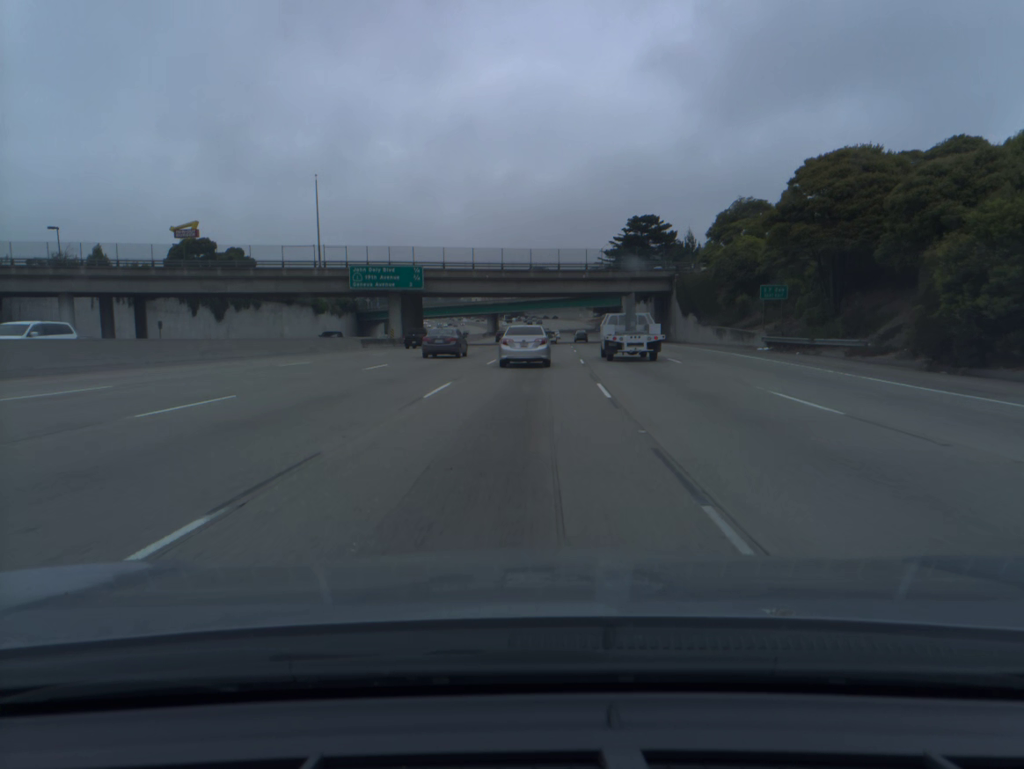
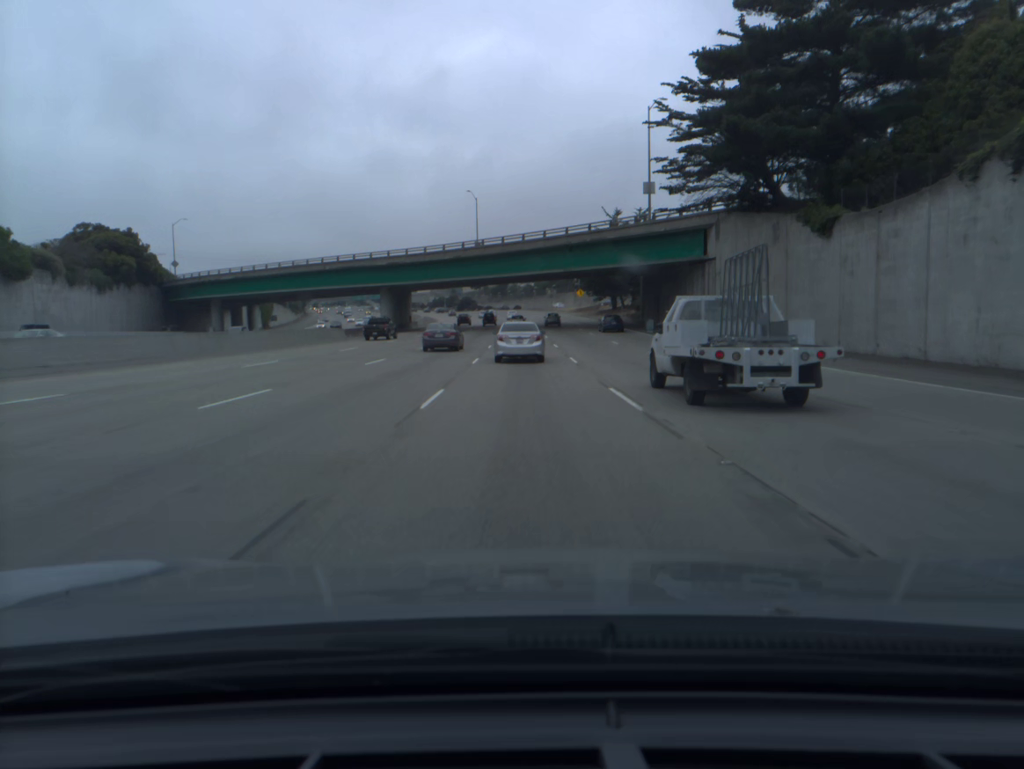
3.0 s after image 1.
(+4.2, +101.6) m; +3°
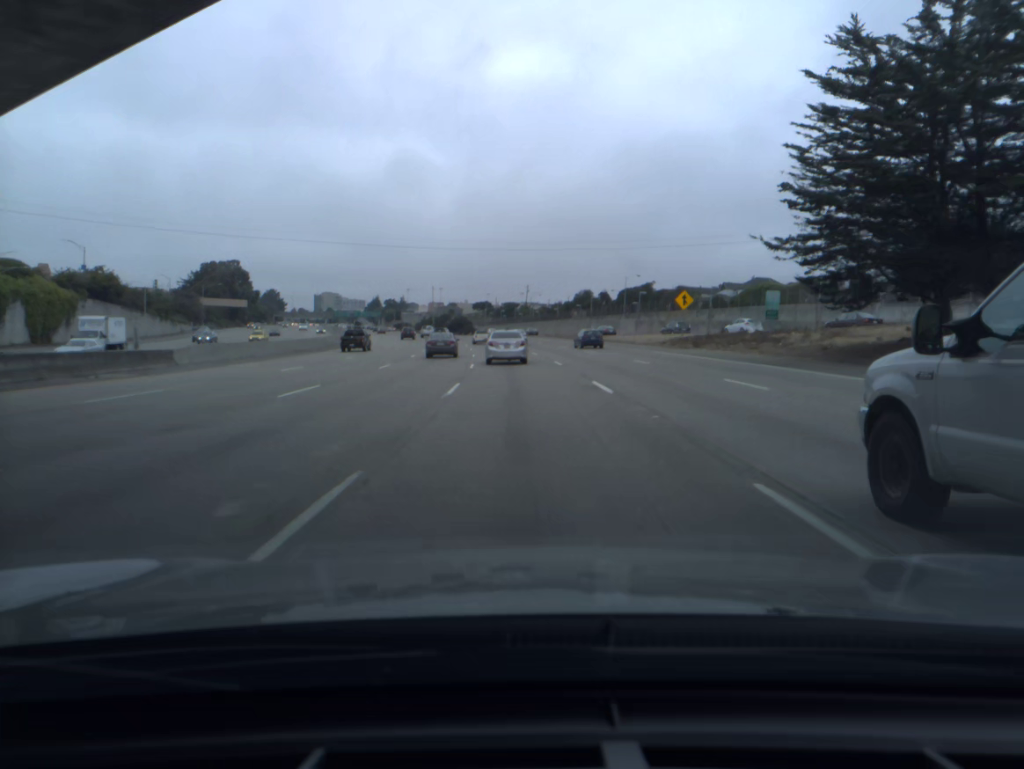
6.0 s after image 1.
(-0.6, +95.6) m; -1°
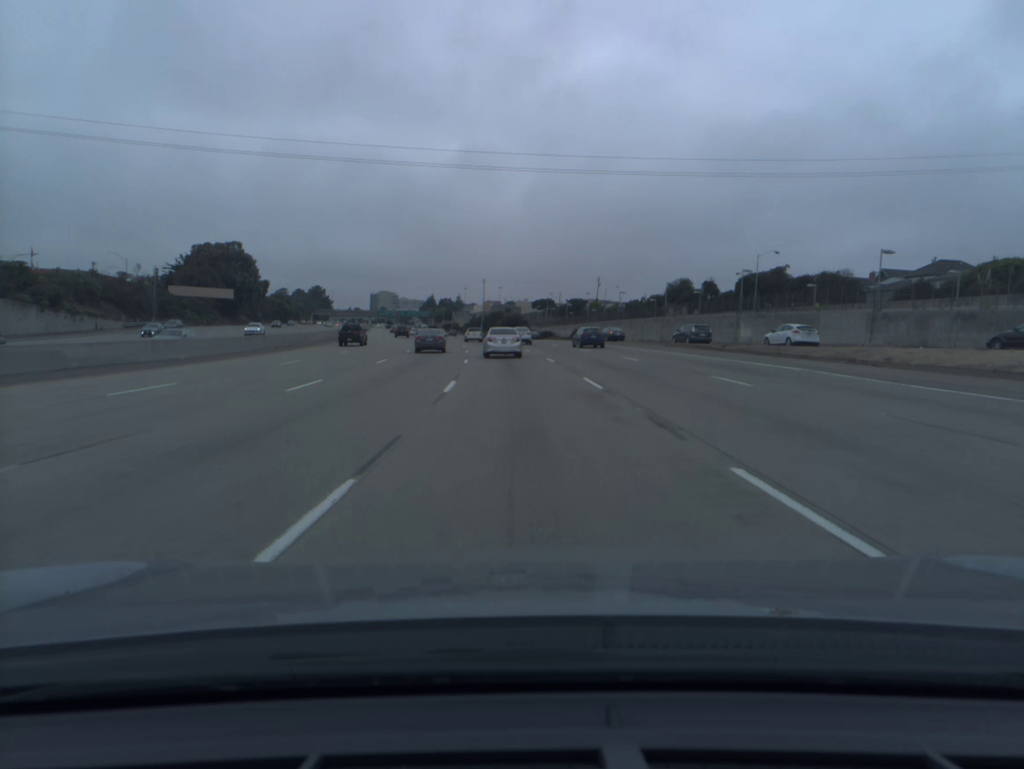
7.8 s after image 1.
(-1.8, +56.1) m; -4°
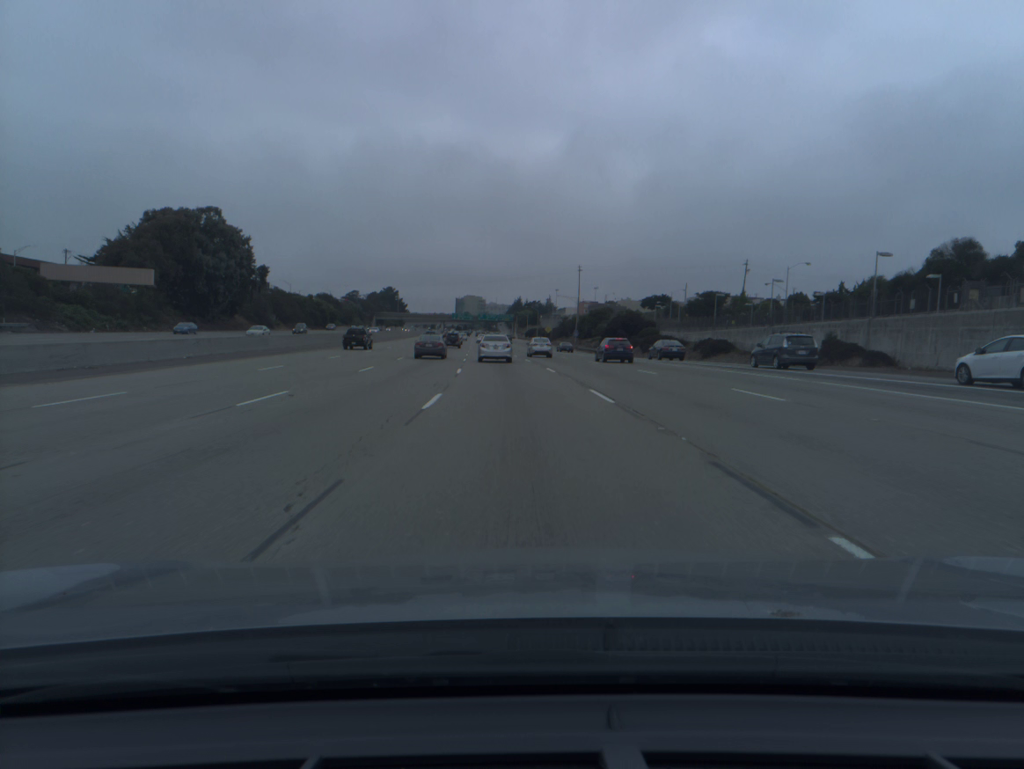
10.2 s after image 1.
(-4.2, +74.3) m; -7°
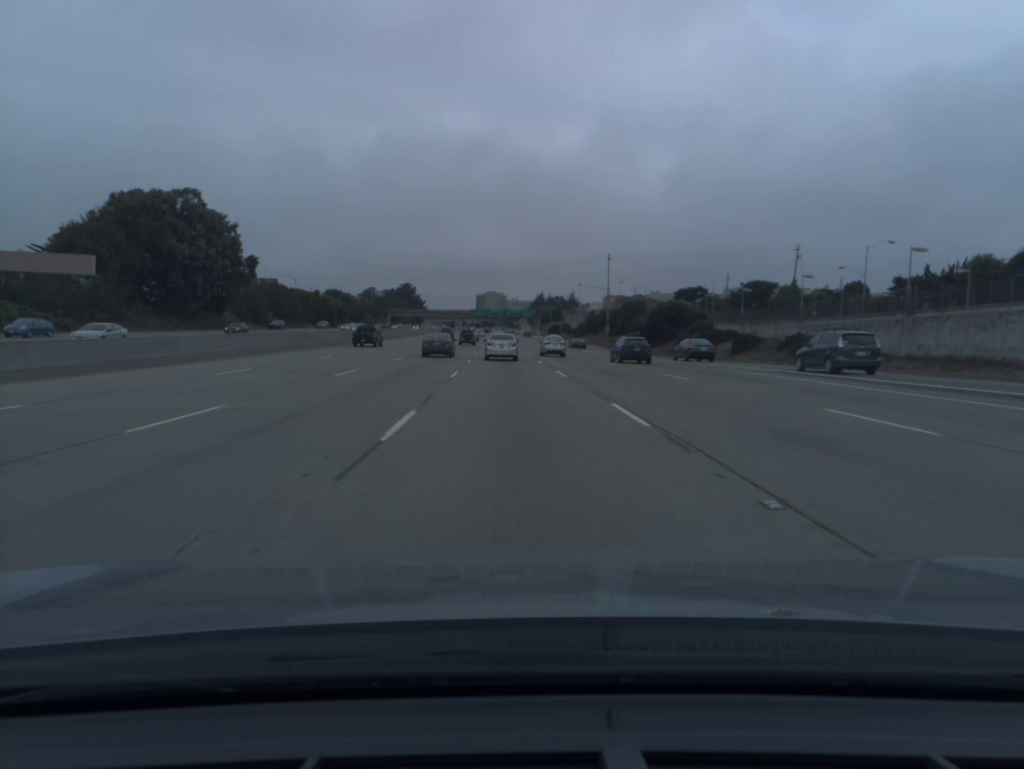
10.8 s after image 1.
(-0.2, +18.7) m; -1°
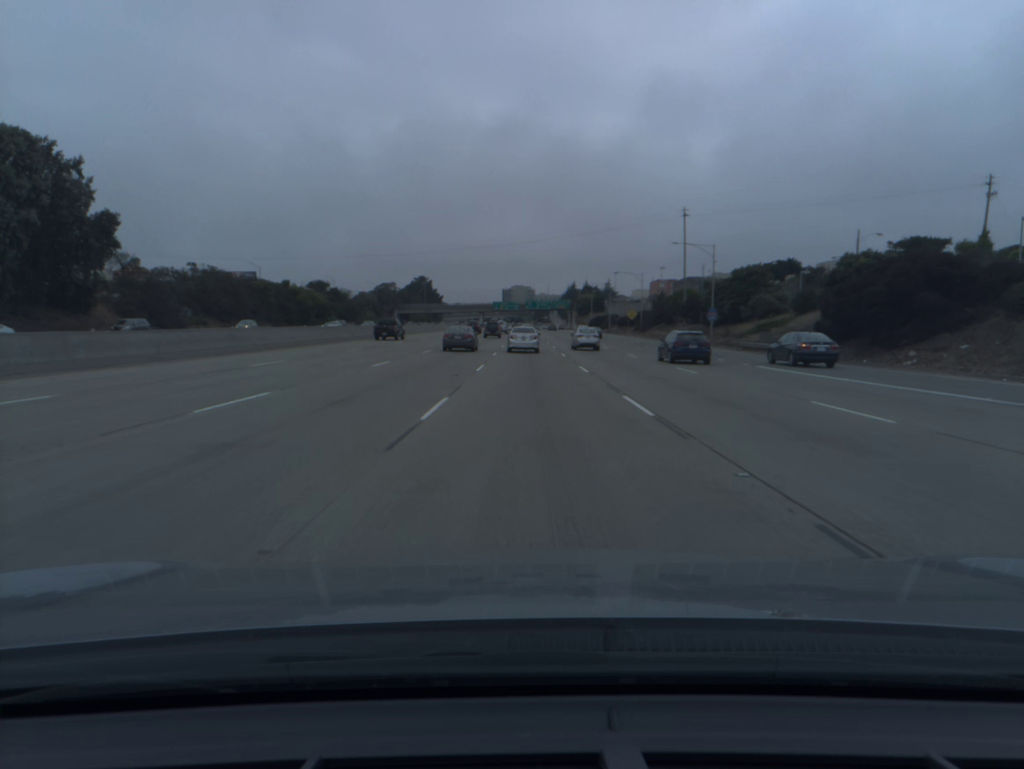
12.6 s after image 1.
(-1.7, +56.1) m; -2°
